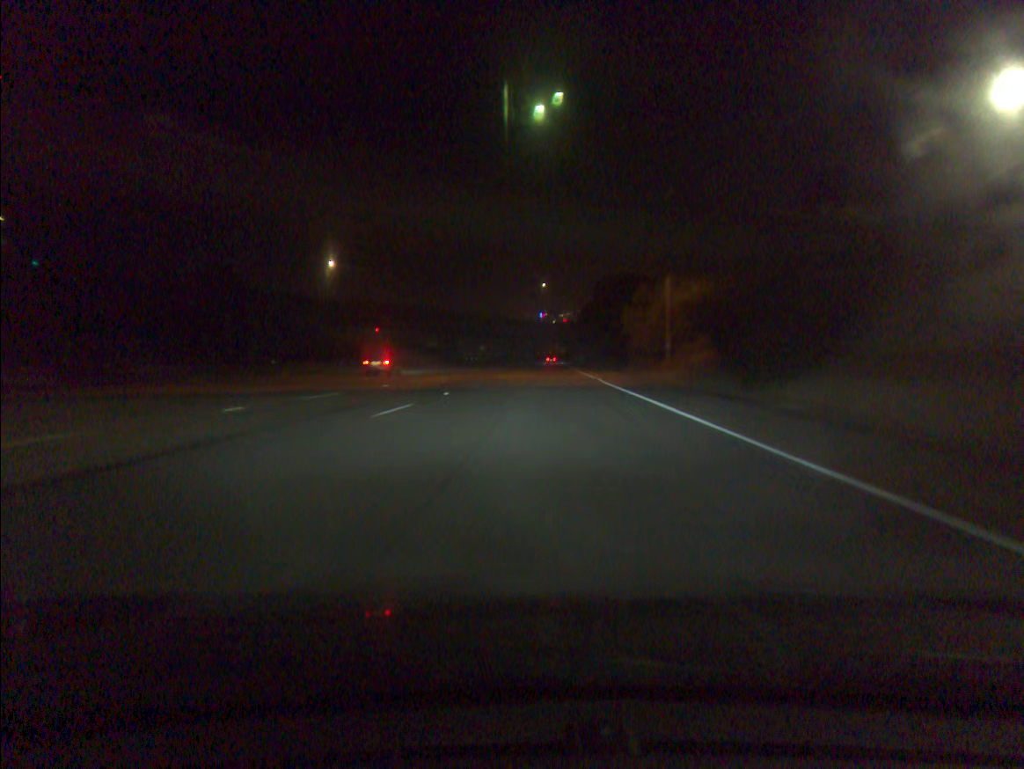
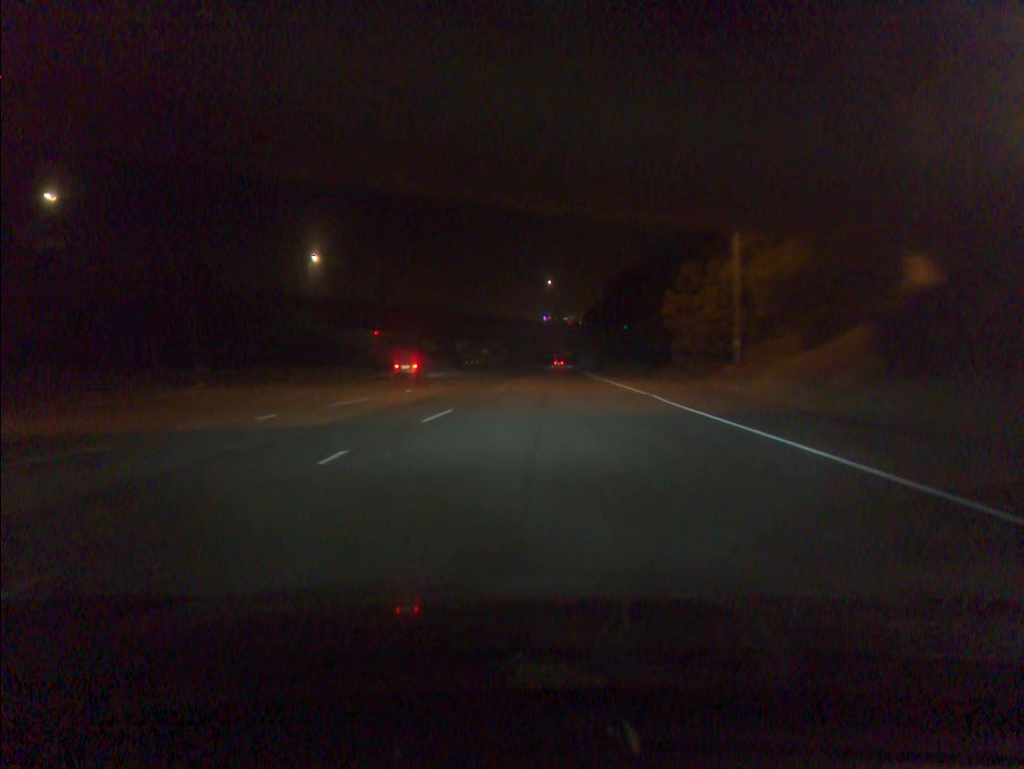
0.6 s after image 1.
(0.0, +15.8) m; 0°
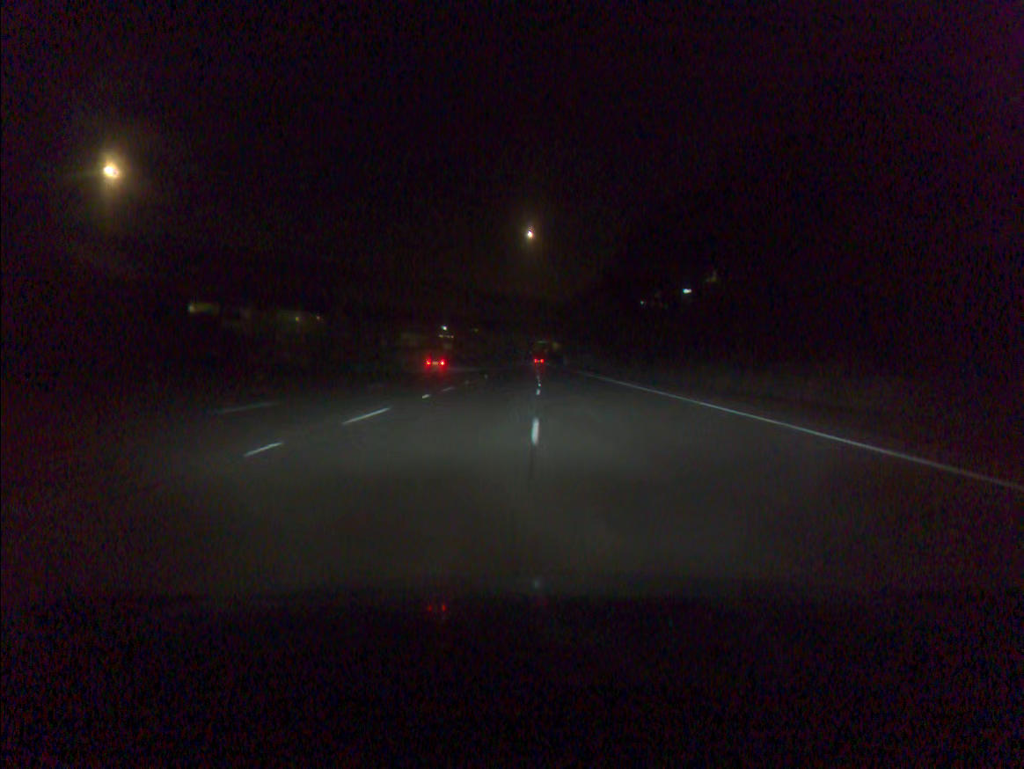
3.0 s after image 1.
(+1.4, +63.4) m; +2°
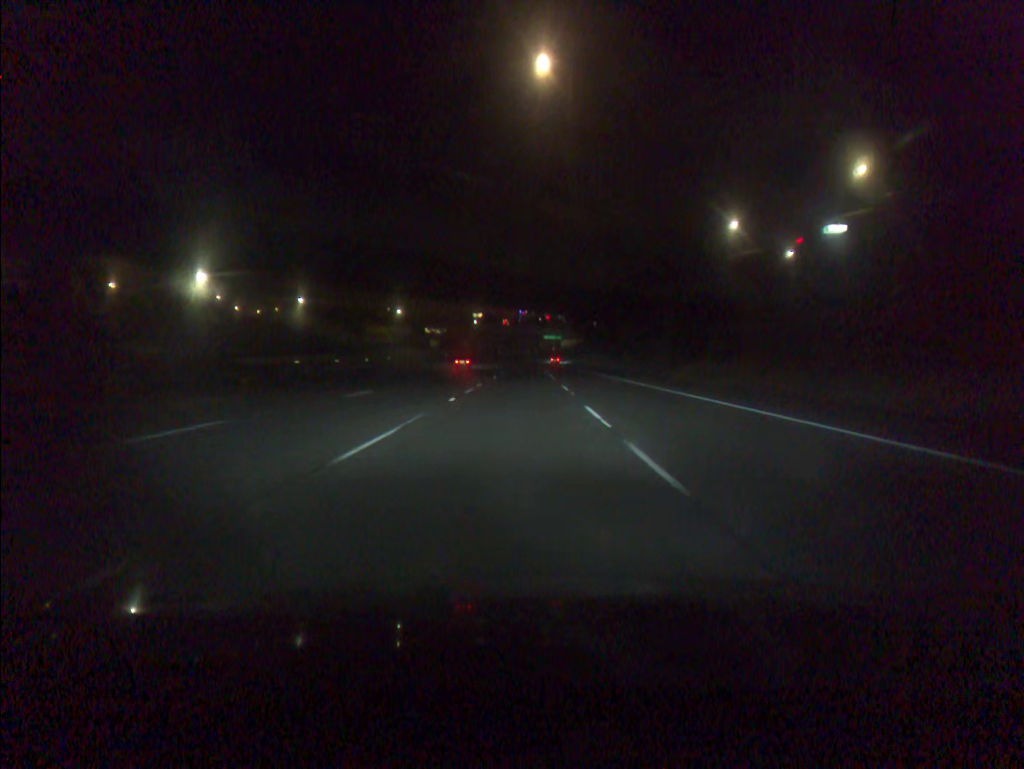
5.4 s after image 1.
(+0.3, +63.4) m; 0°
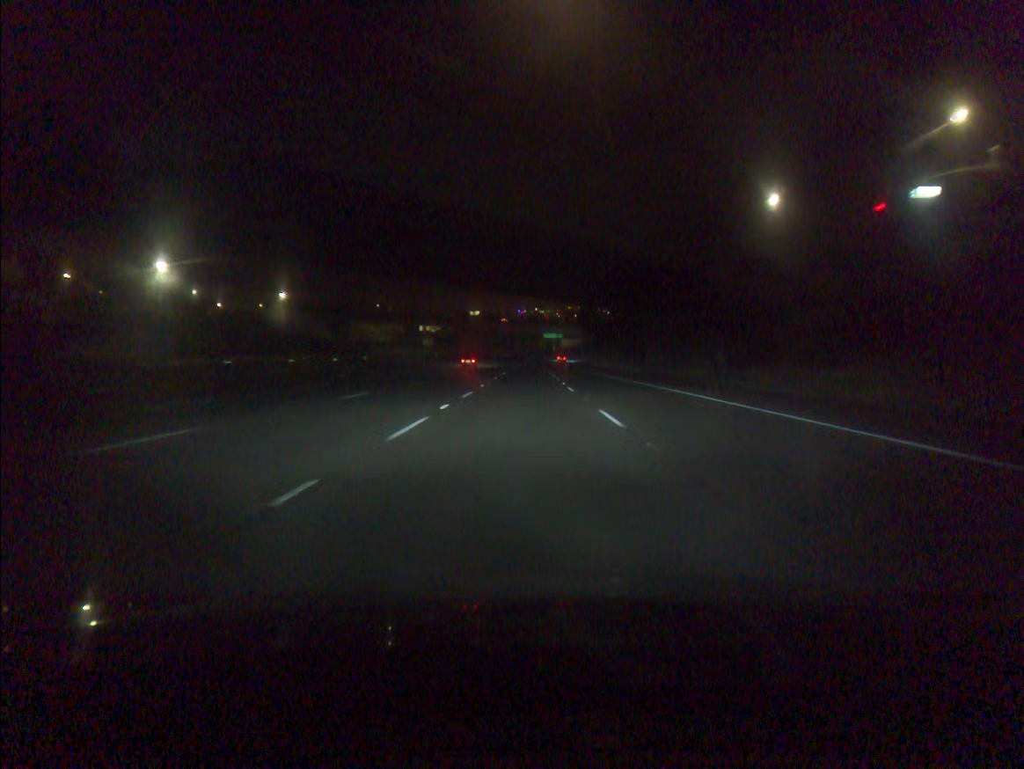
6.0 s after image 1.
(0.0, +15.8) m; 0°
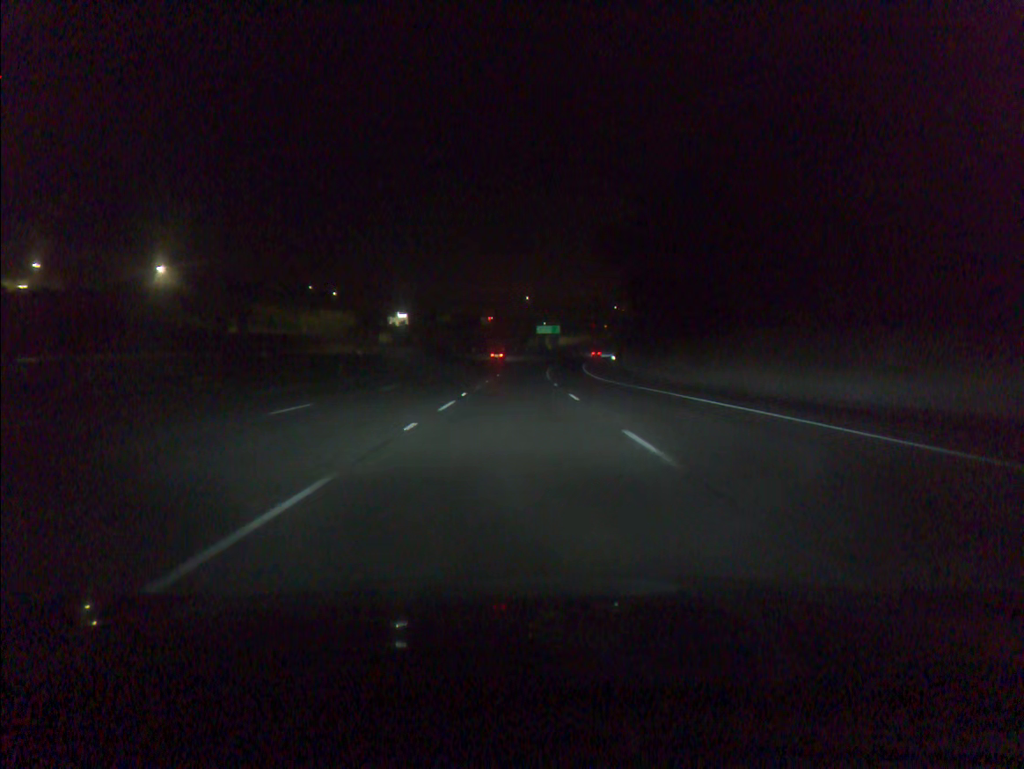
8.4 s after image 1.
(+0.9, +63.3) m; +1°
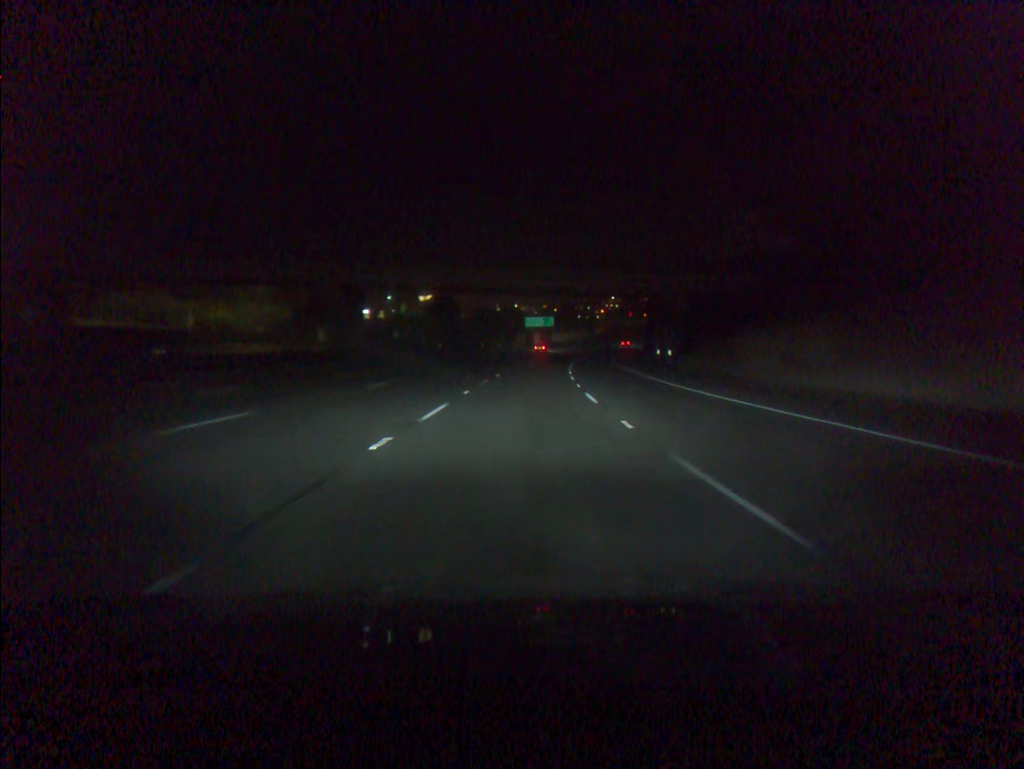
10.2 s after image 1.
(+0.1, +47.5) m; +1°
